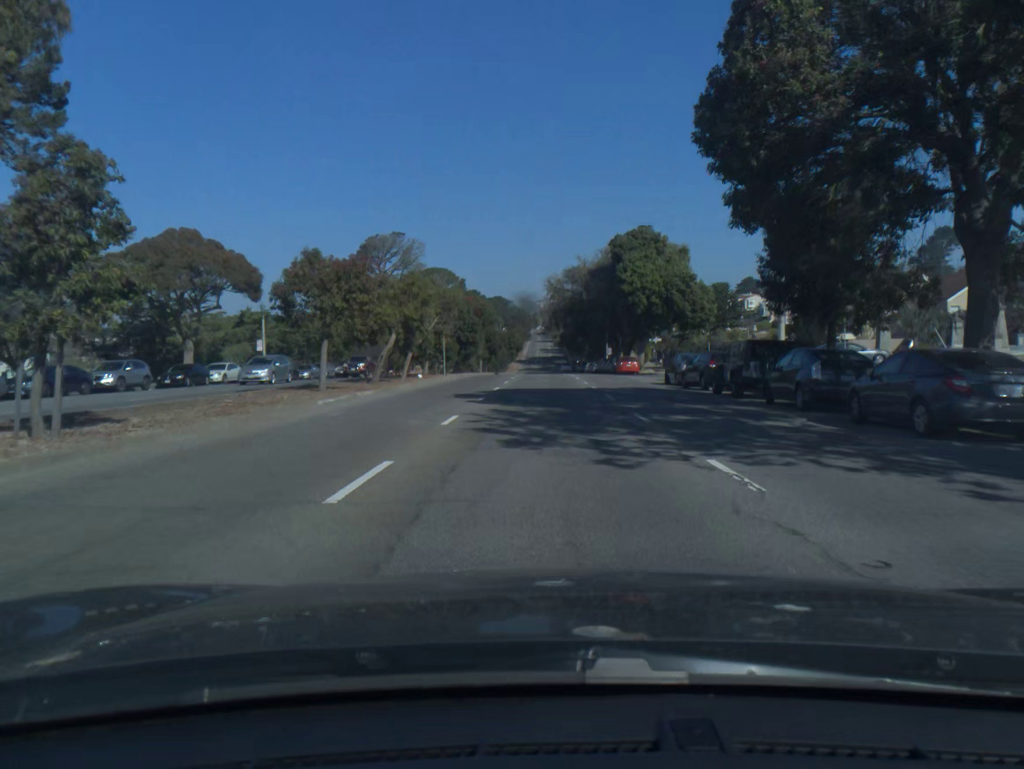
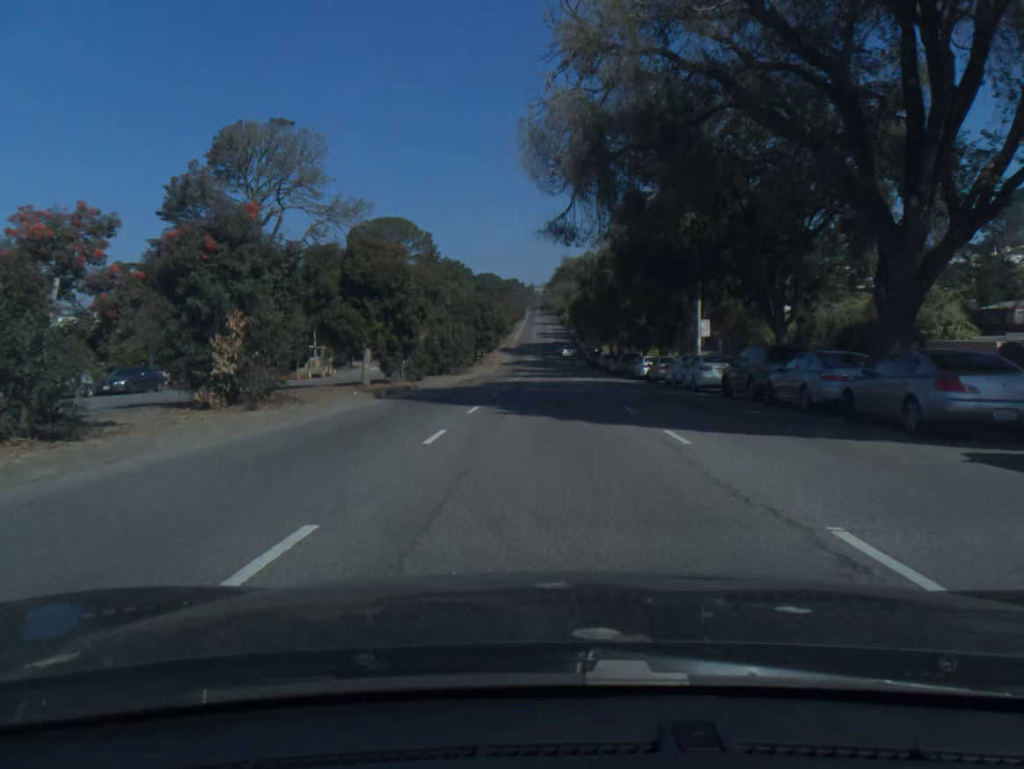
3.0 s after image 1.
(0.0, +61.3) m; 0°
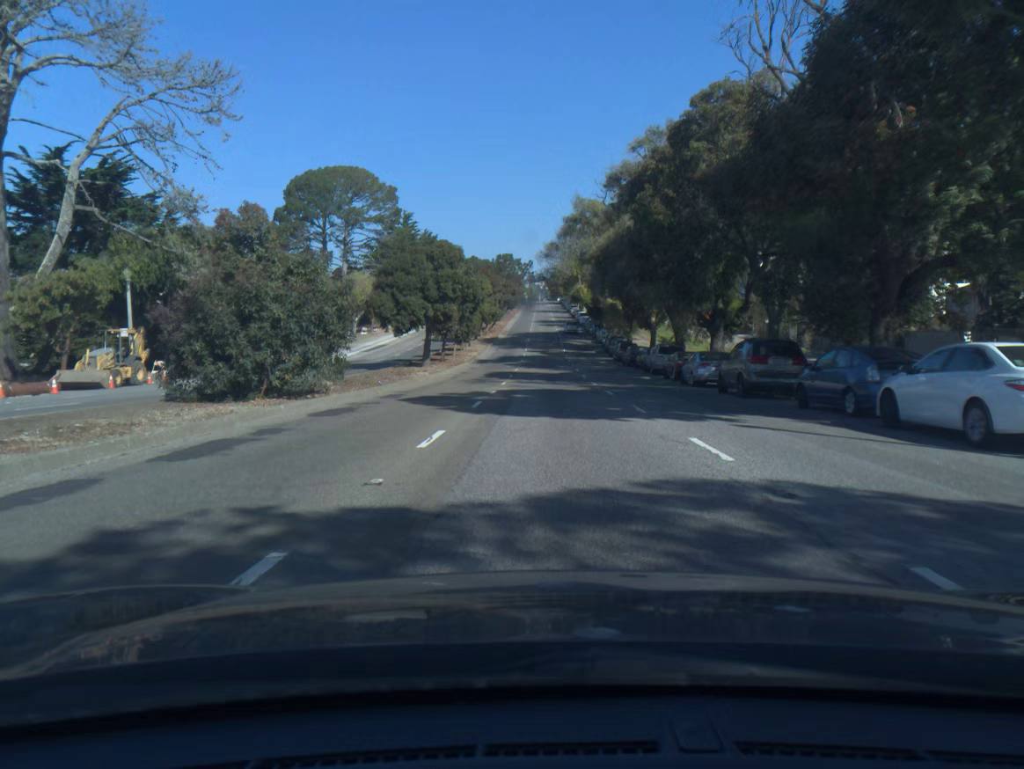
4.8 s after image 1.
(0.0, +37.2) m; 0°
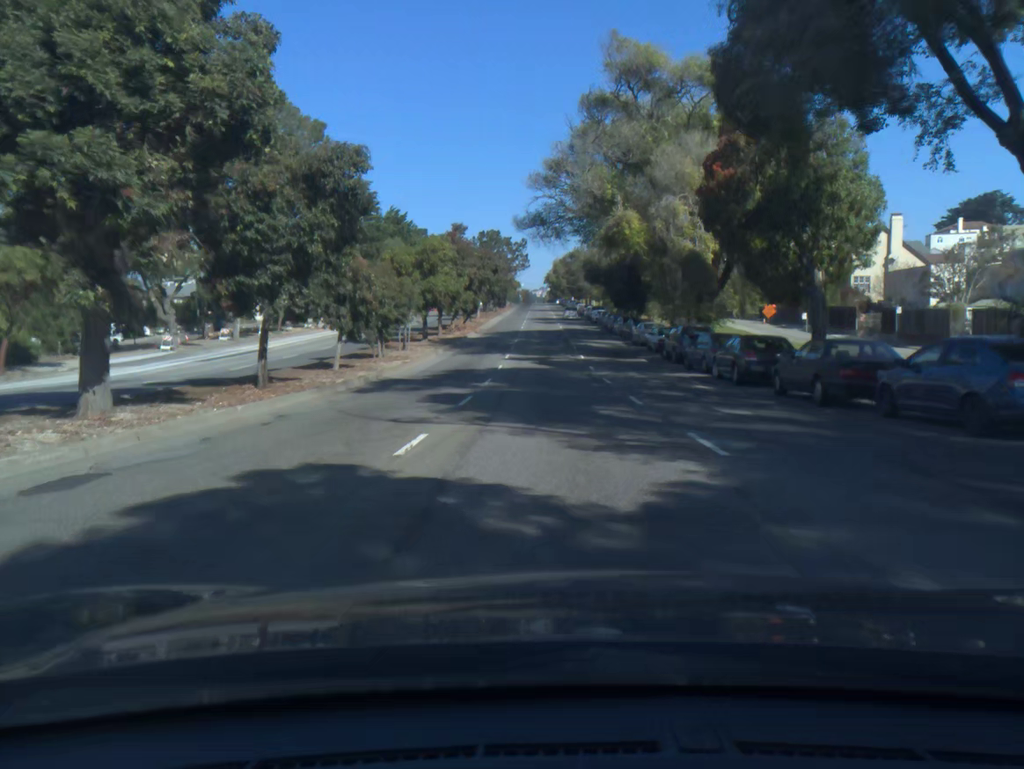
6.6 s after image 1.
(0.0, +37.3) m; 0°
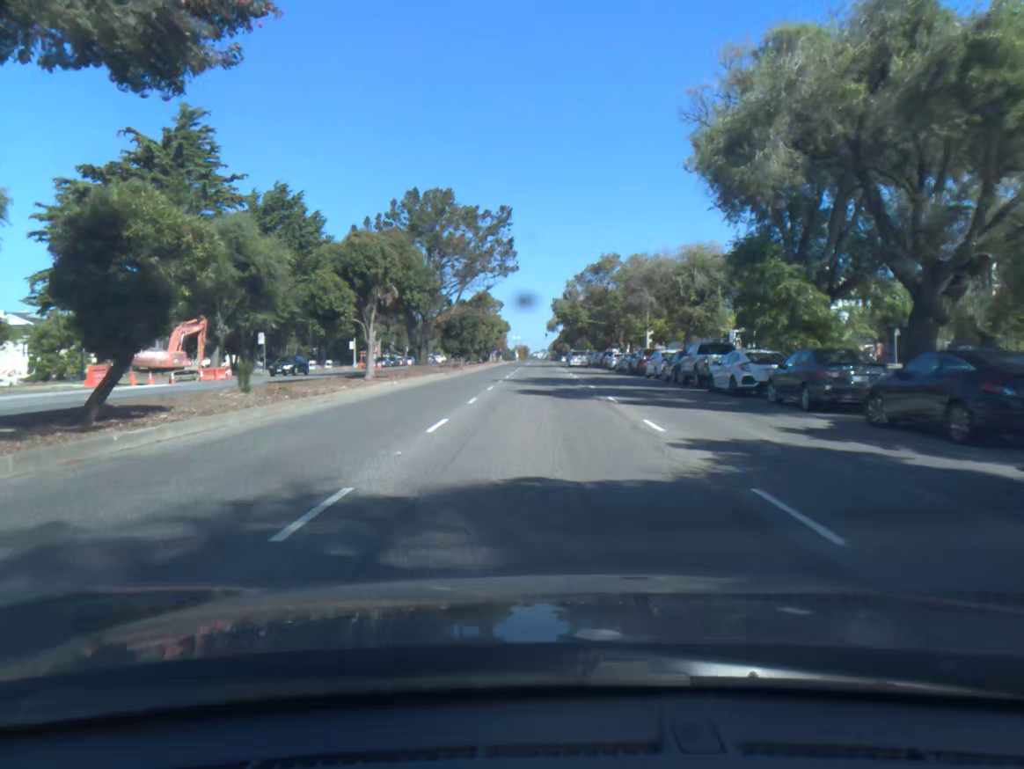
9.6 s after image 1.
(+0.1, +61.3) m; 0°
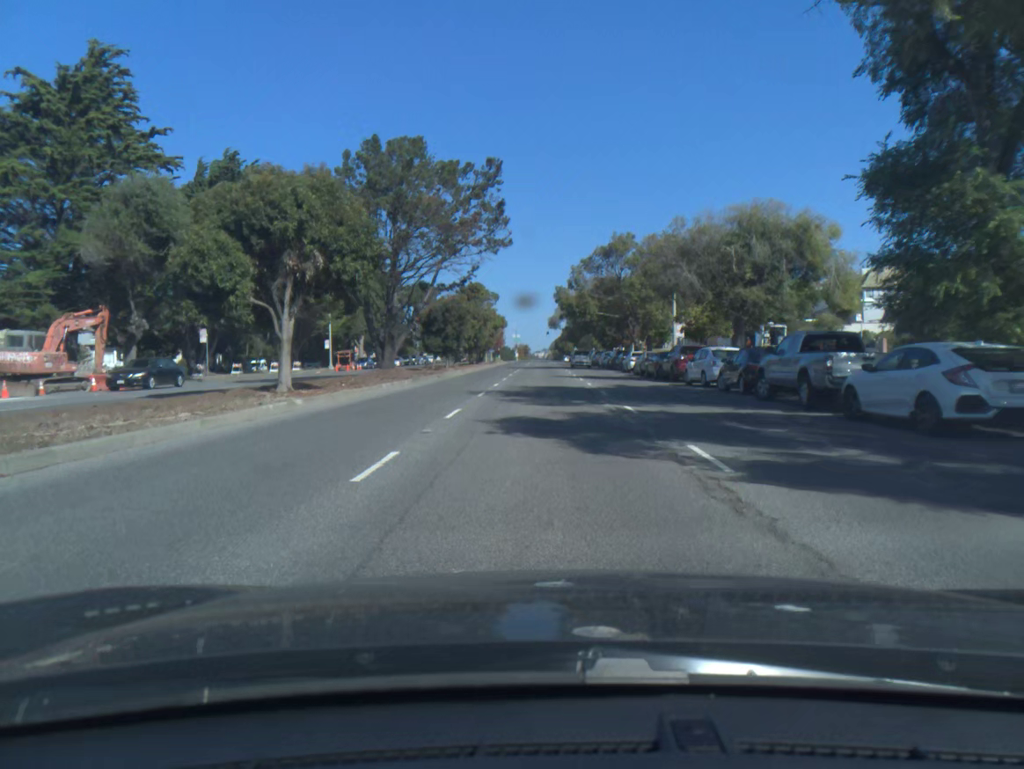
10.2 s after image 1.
(0.0, +11.8) m; 0°
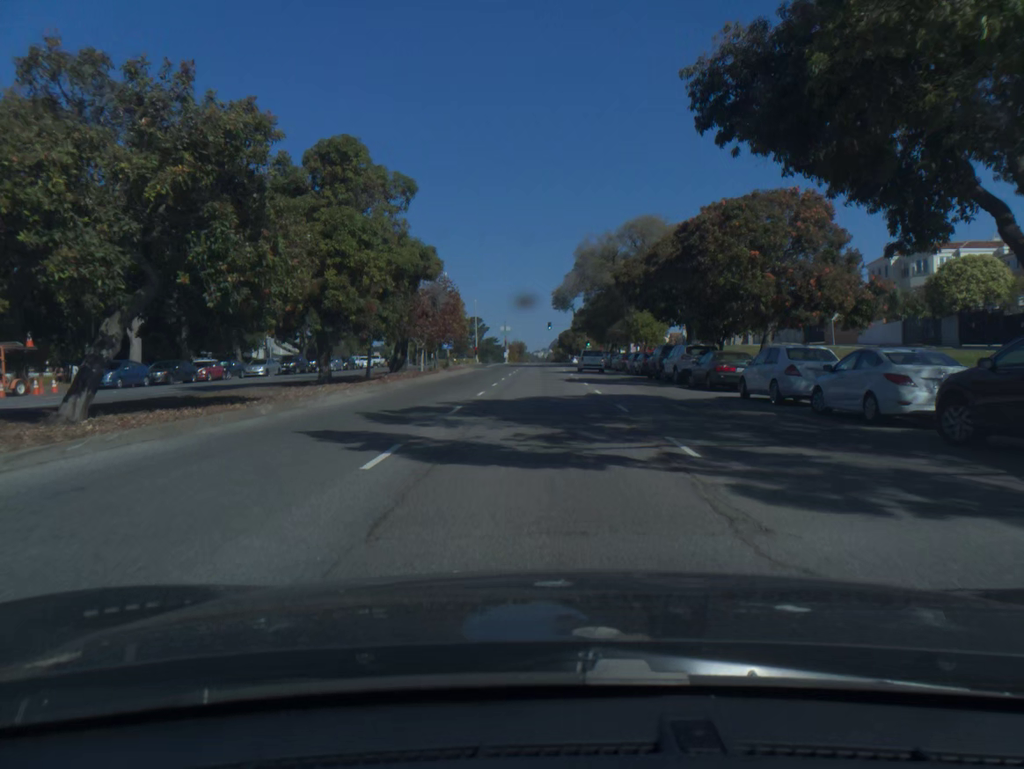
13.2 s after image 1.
(0.0, +56.7) m; 0°
